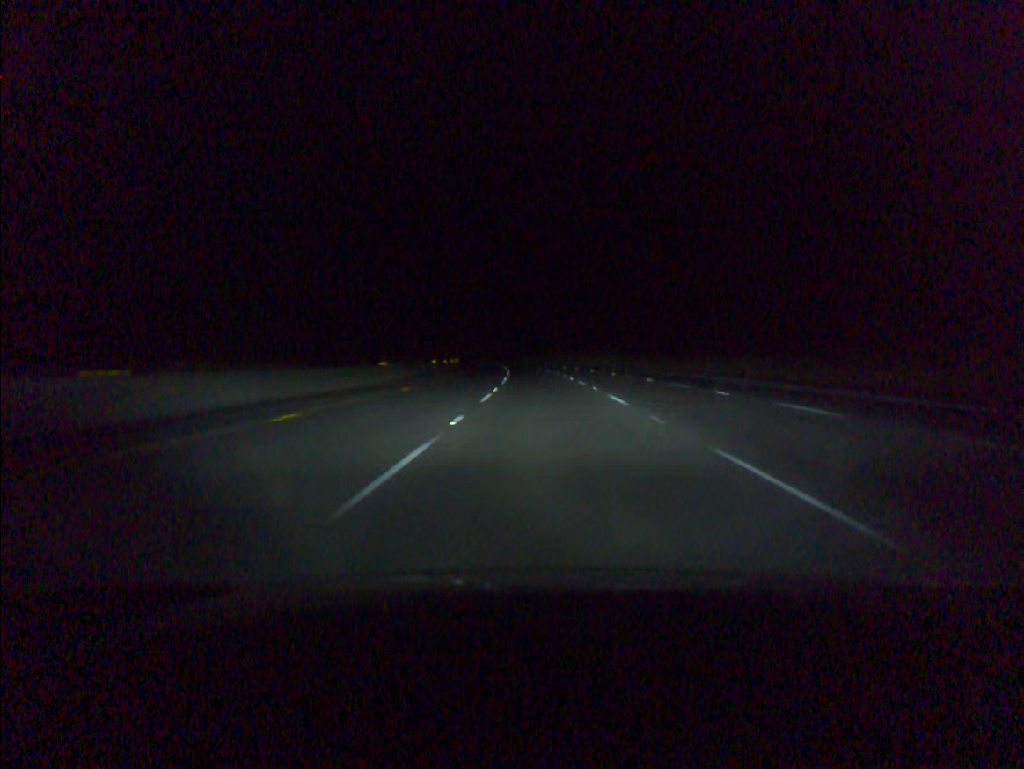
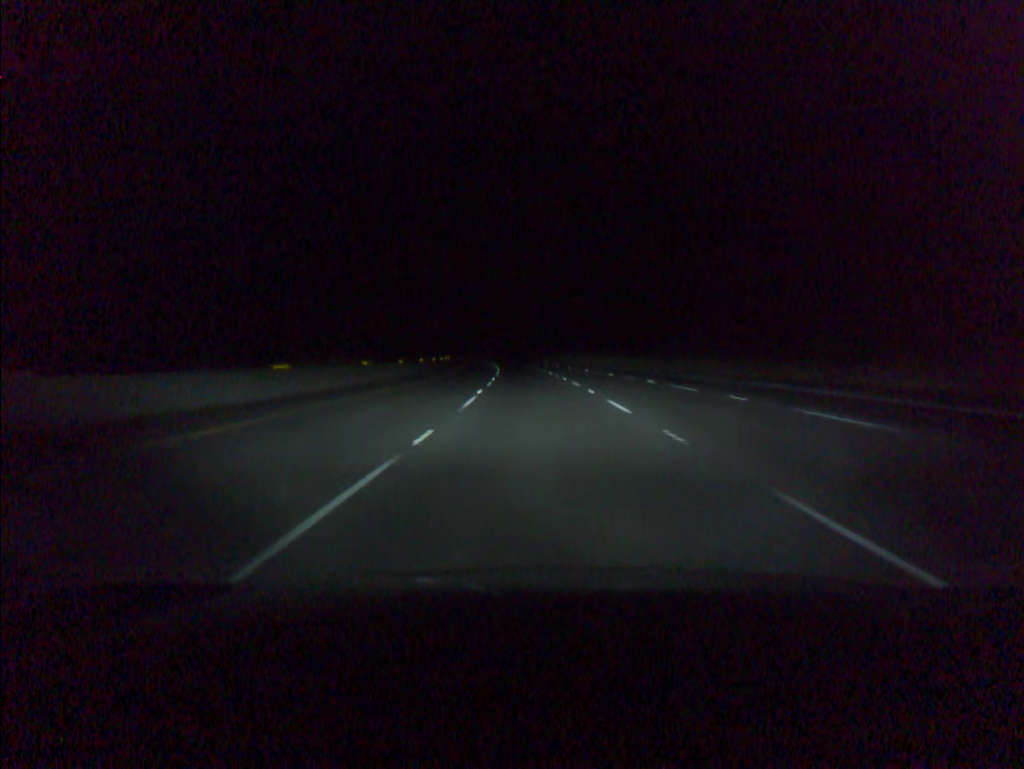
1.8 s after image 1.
(-0.8, +61.2) m; -2°
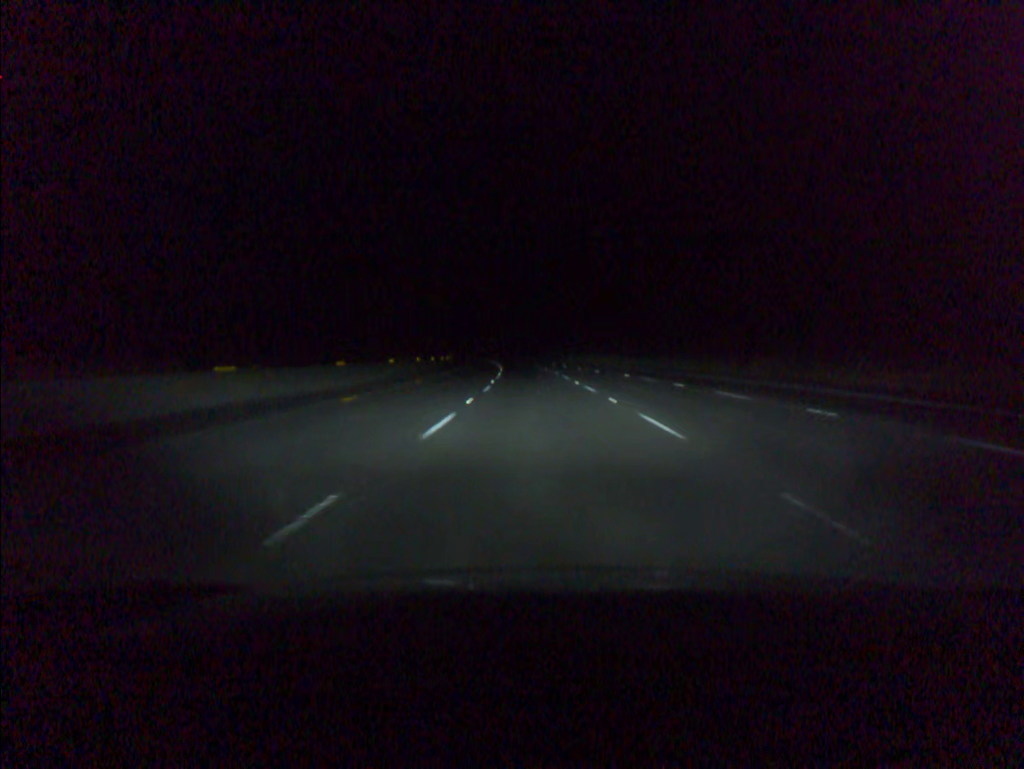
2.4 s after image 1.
(-0.2, +20.4) m; -1°
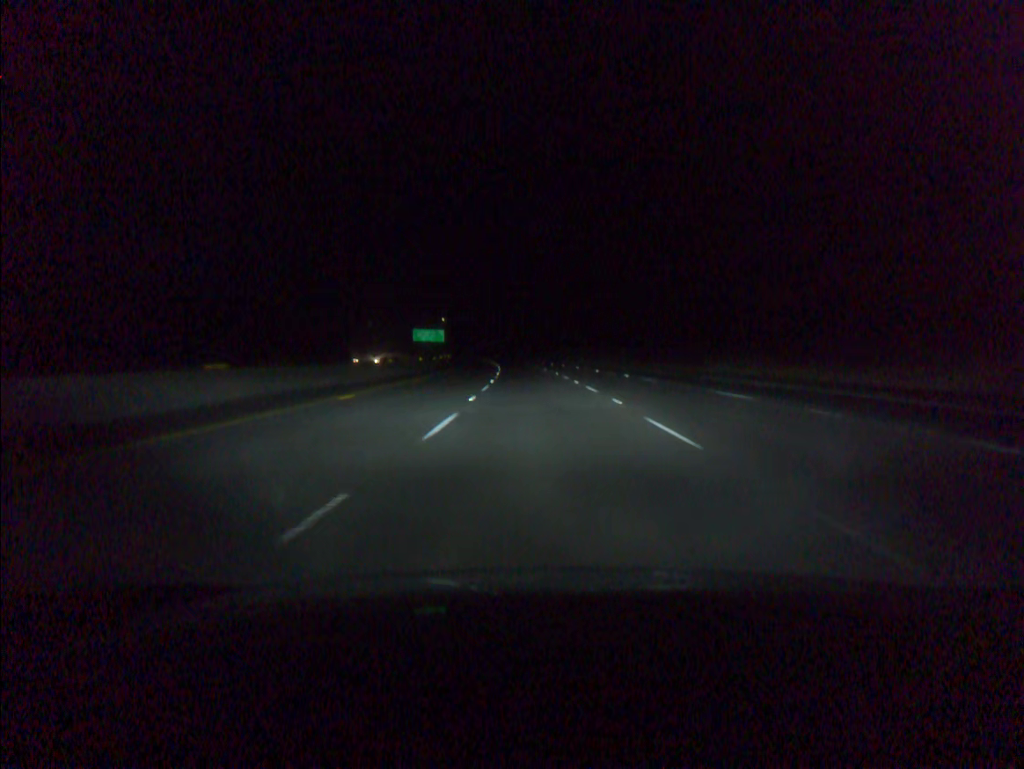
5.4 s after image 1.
(-3.7, +102.2) m; -4°
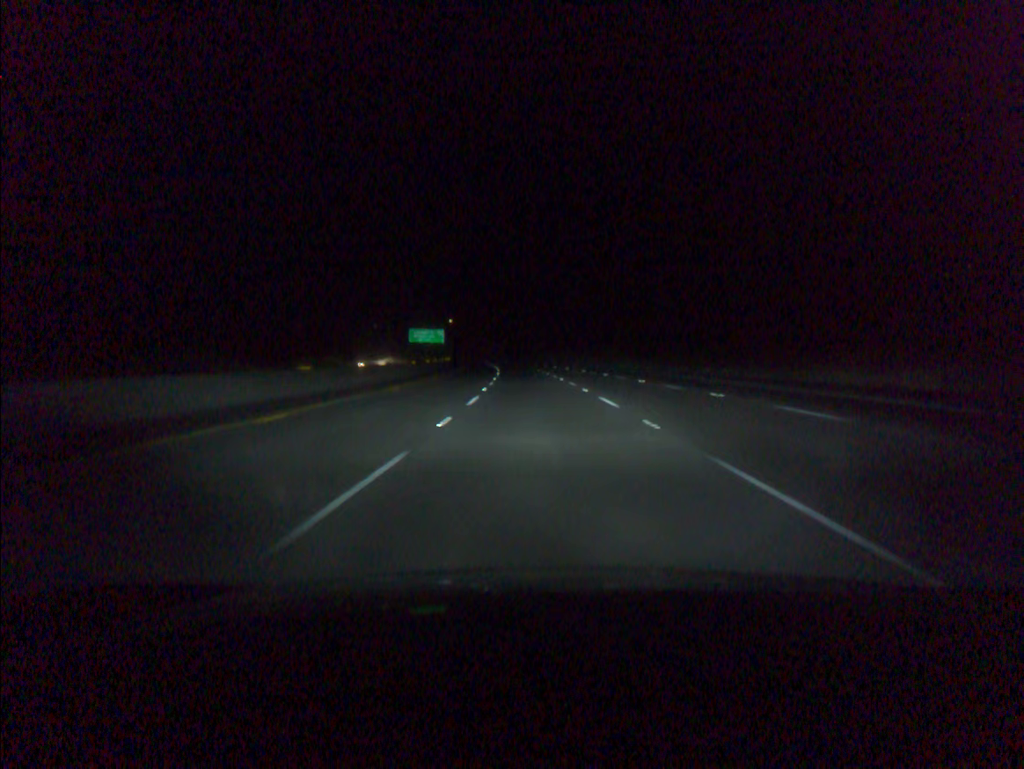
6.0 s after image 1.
(-0.1, +20.4) m; -1°
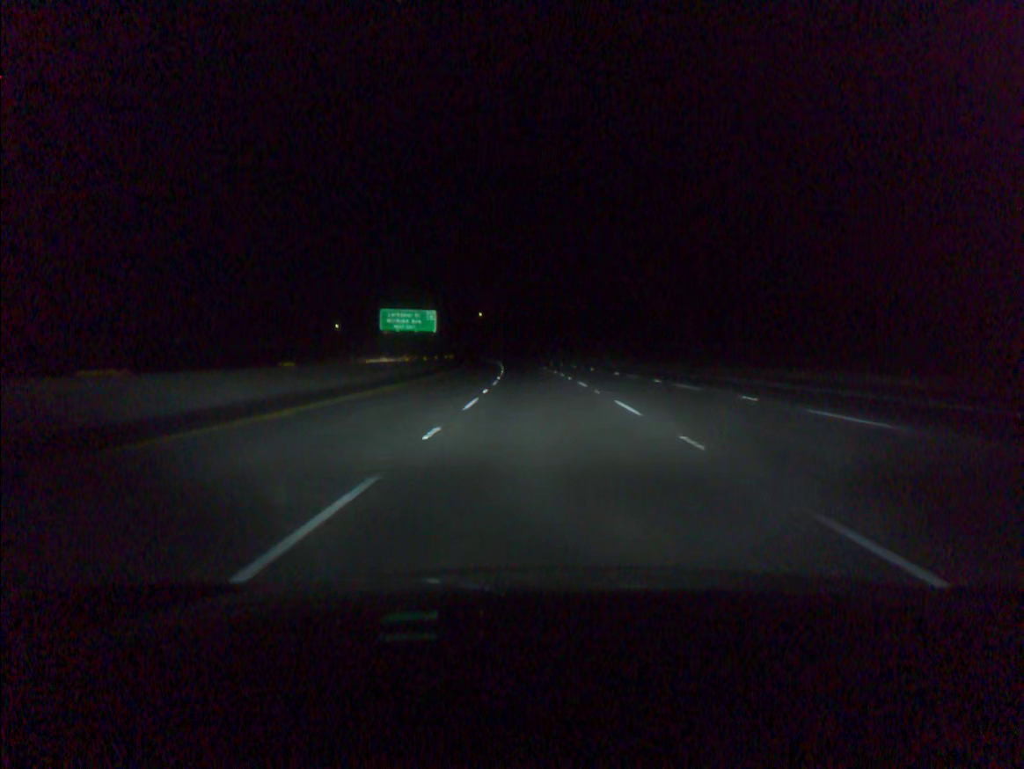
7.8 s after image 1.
(-1.5, +61.3) m; -3°
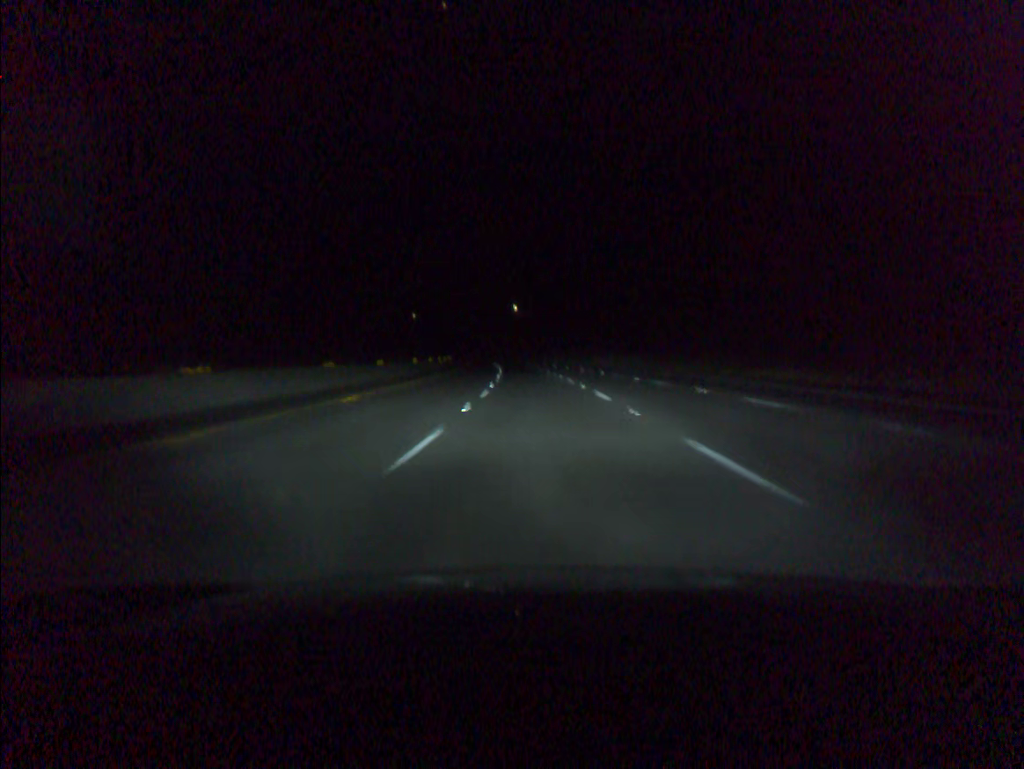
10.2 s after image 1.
(-2.2, +81.7) m; -3°
